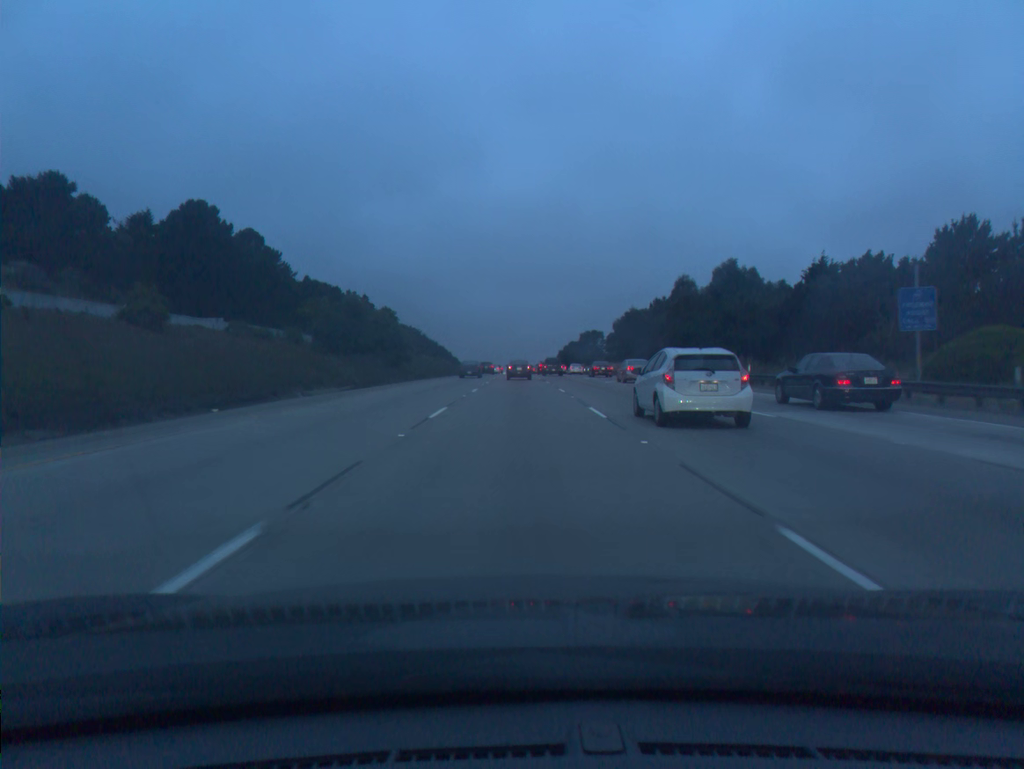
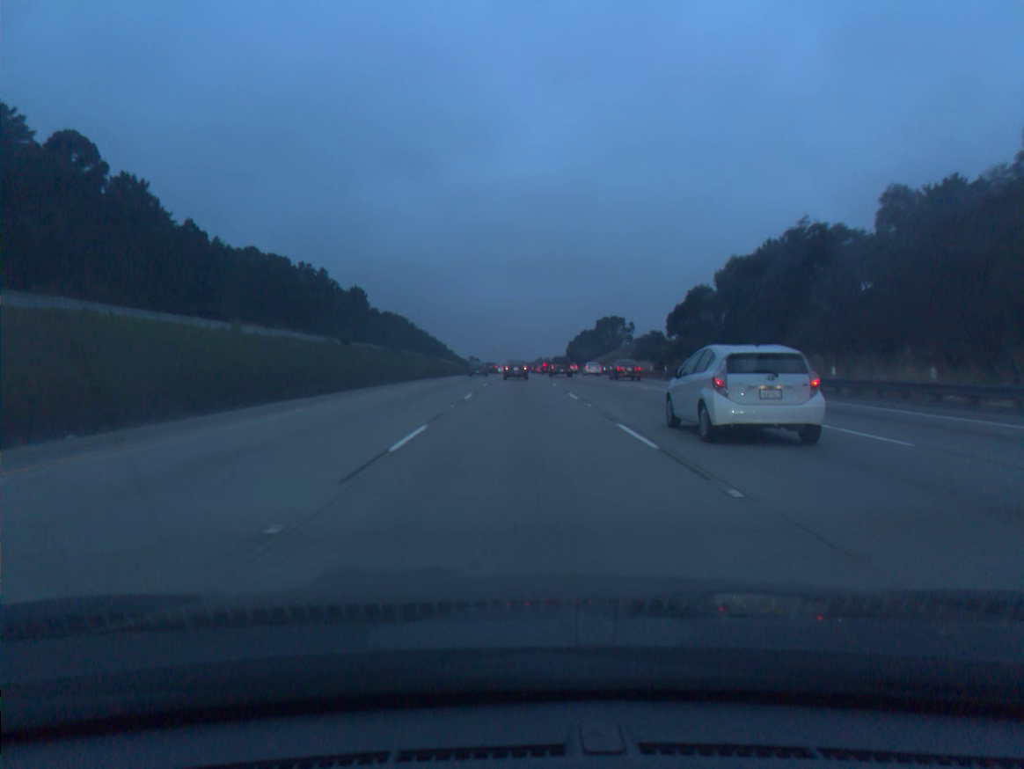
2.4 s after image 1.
(-0.2, +64.1) m; 0°
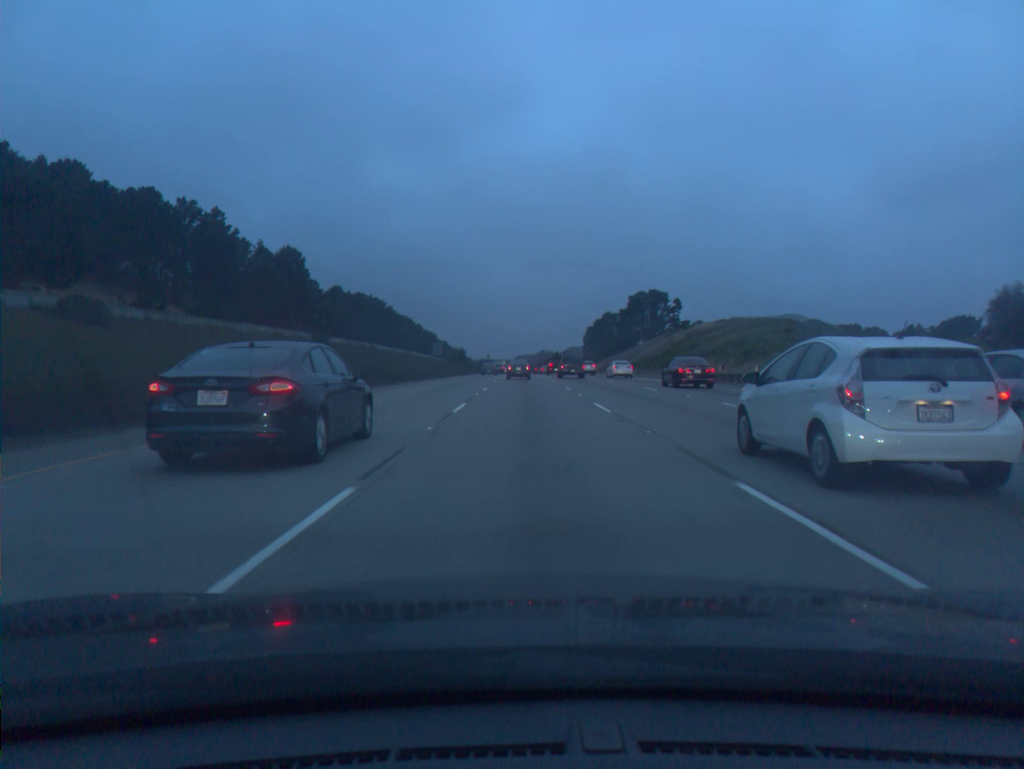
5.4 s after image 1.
(-0.2, +79.9) m; 0°
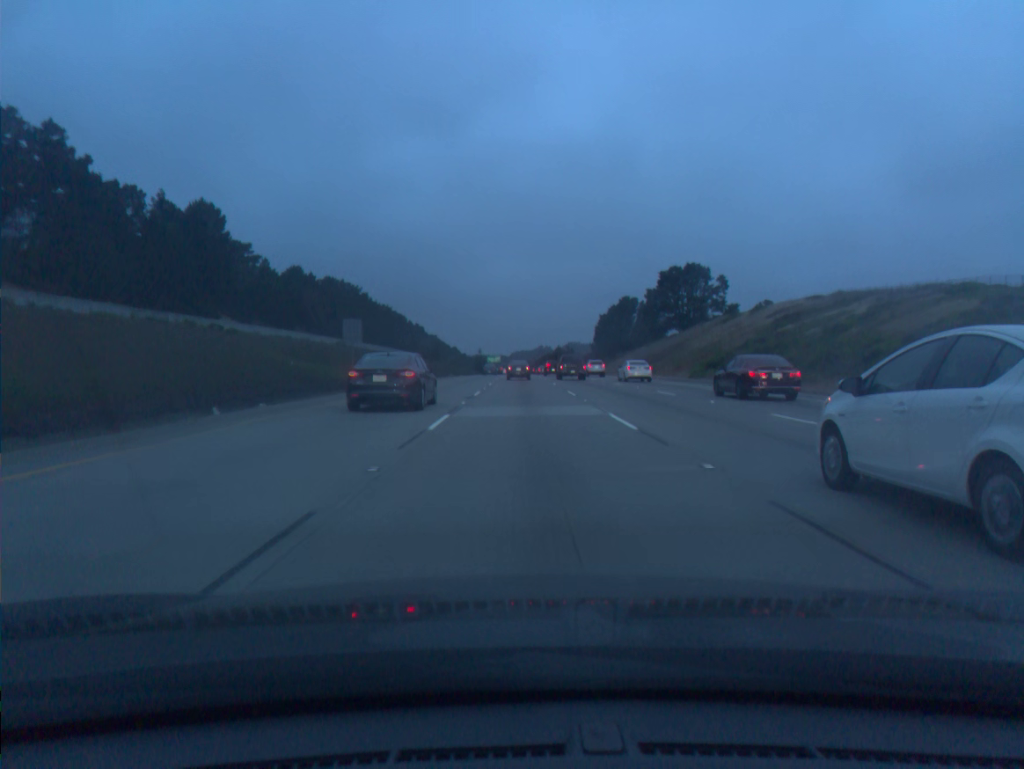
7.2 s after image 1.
(+0.1, +48.4) m; 0°
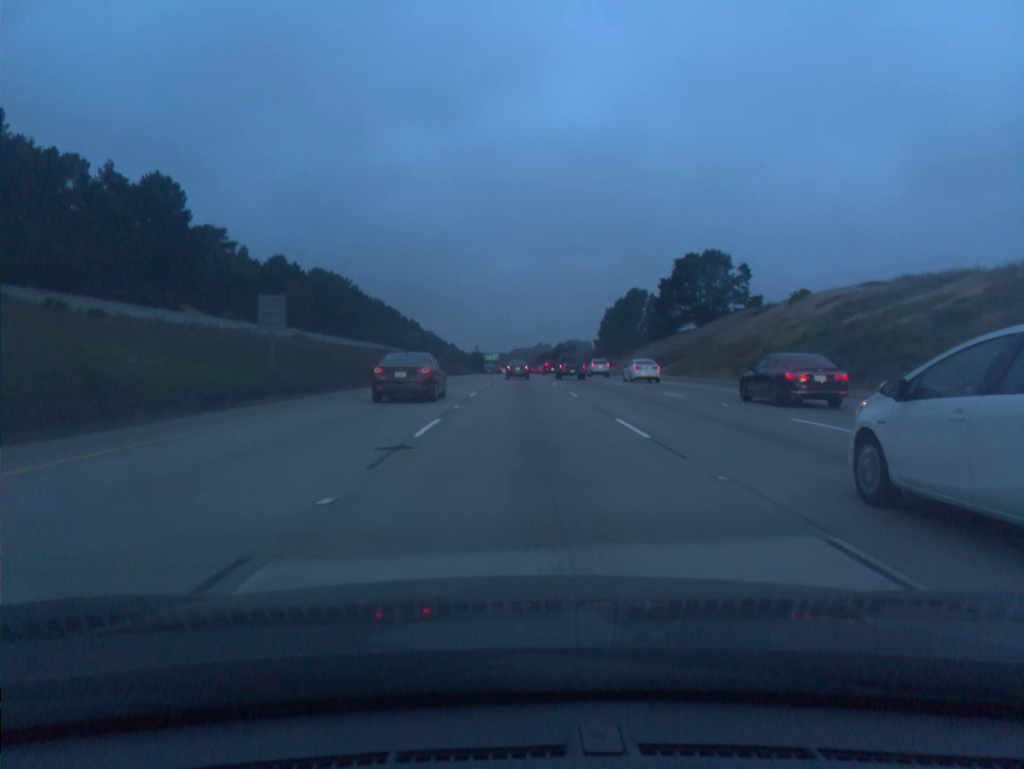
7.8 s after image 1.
(0.0, +16.2) m; 0°
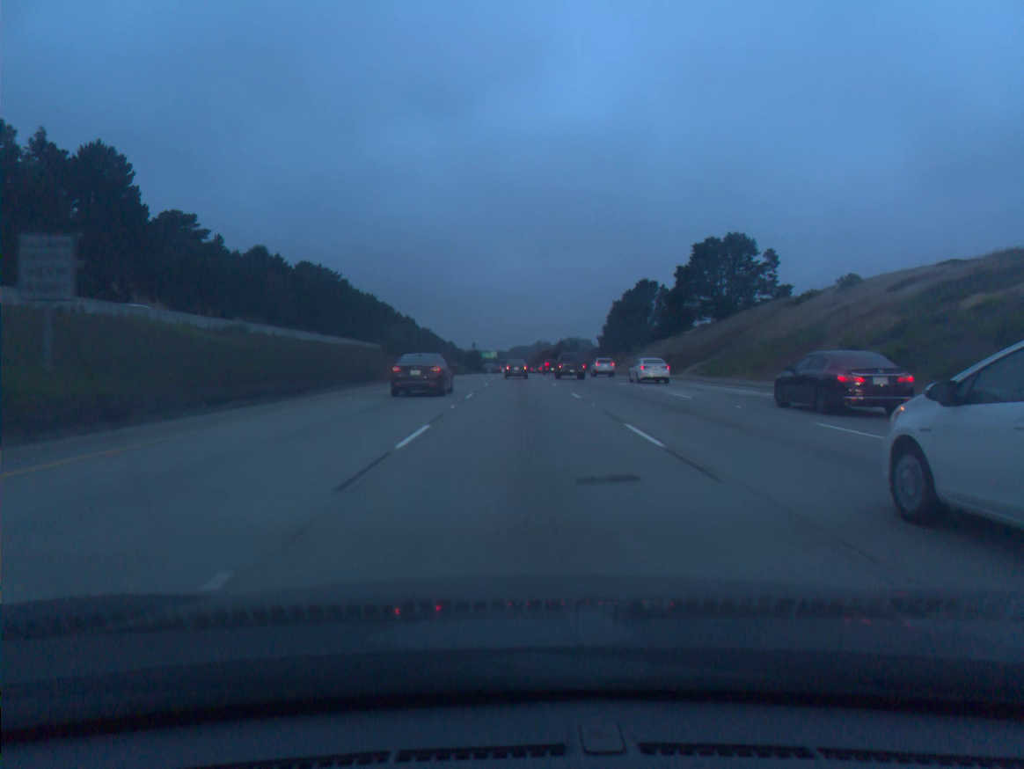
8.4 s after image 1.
(0.0, +16.2) m; 0°
